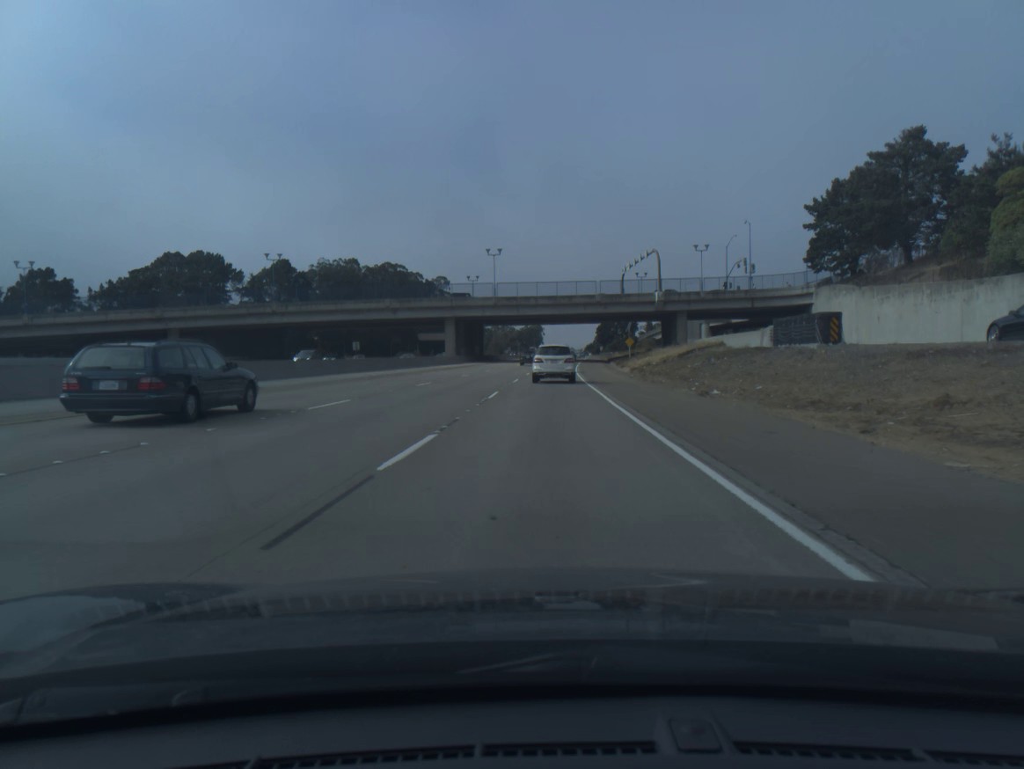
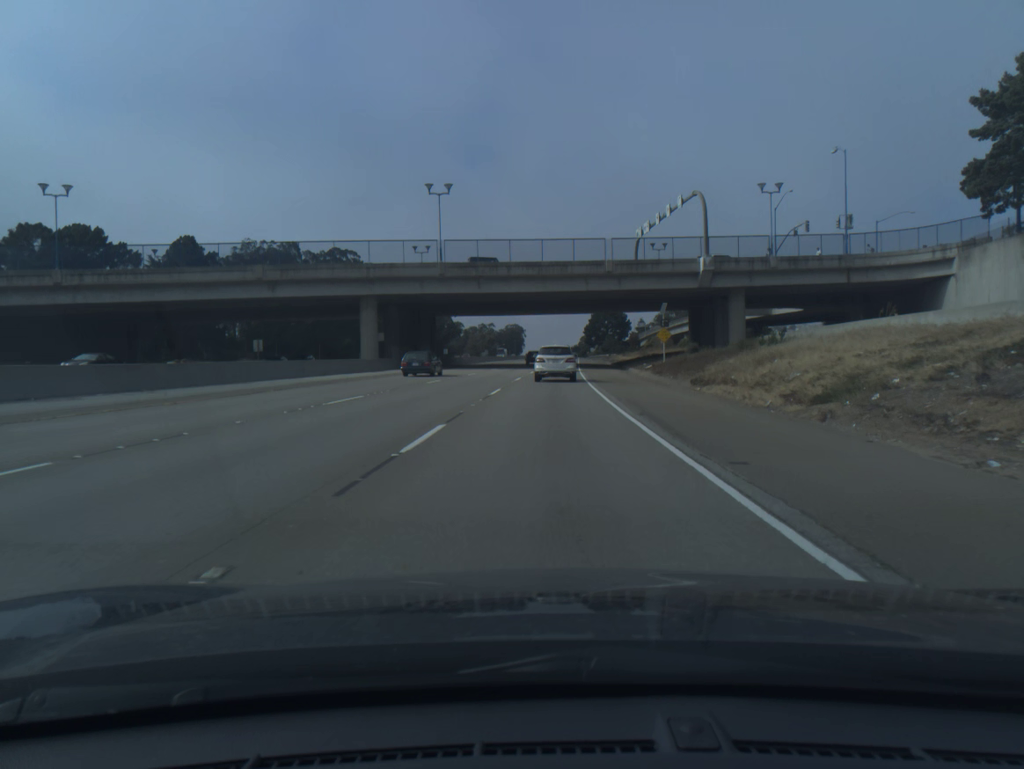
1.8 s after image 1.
(+0.6, +42.0) m; +1°
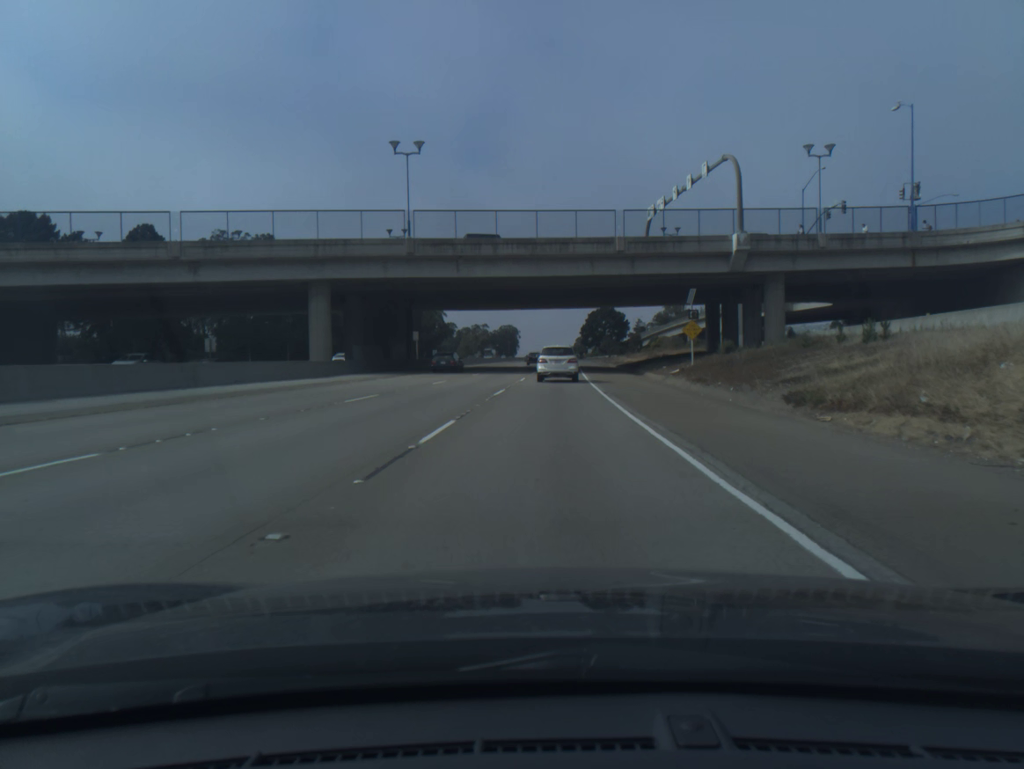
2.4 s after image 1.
(0.0, +13.8) m; 0°
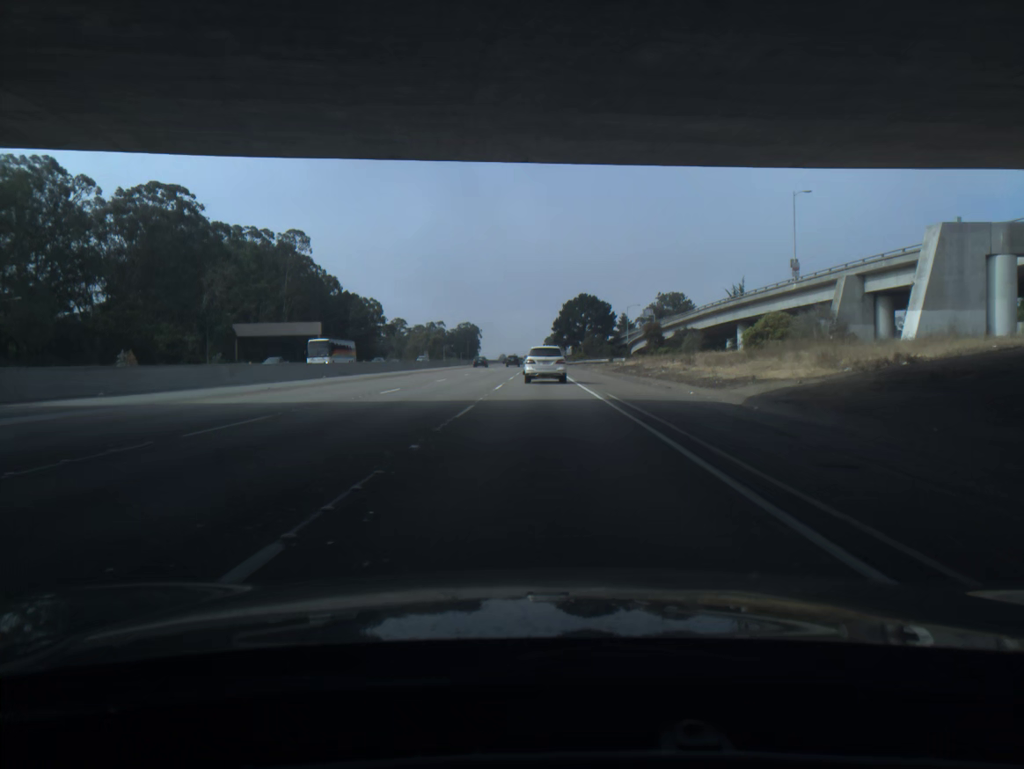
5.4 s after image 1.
(+1.6, +67.5) m; +2°
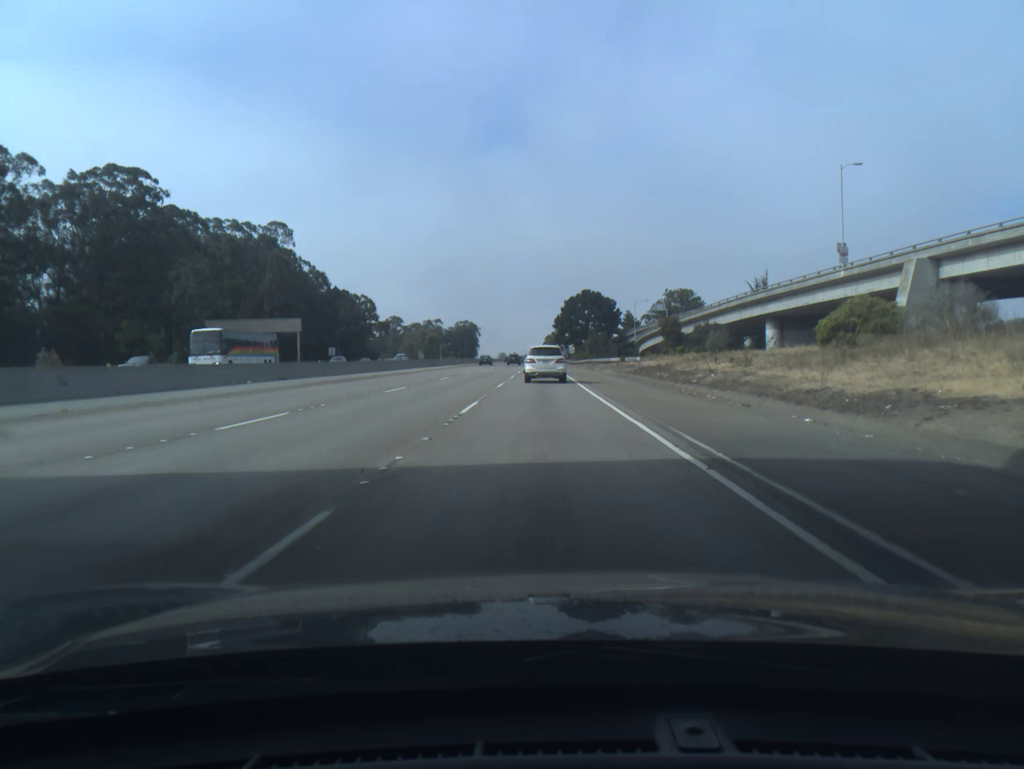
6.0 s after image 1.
(0.0, +13.1) m; 0°
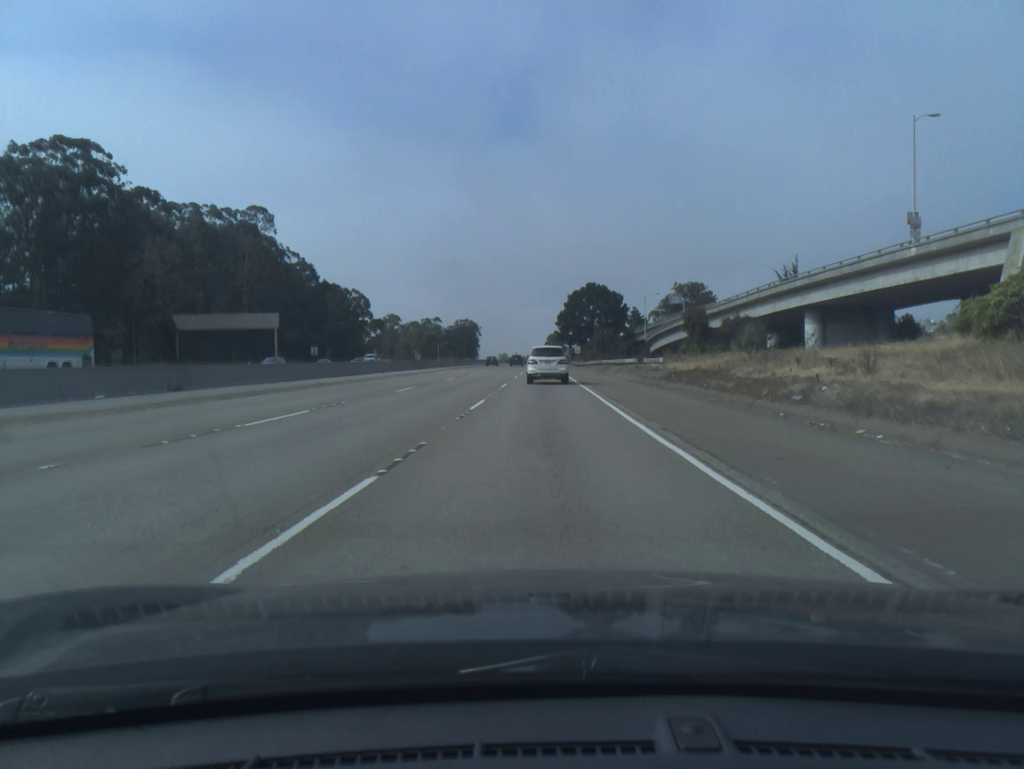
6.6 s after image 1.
(0.0, +12.9) m; 0°
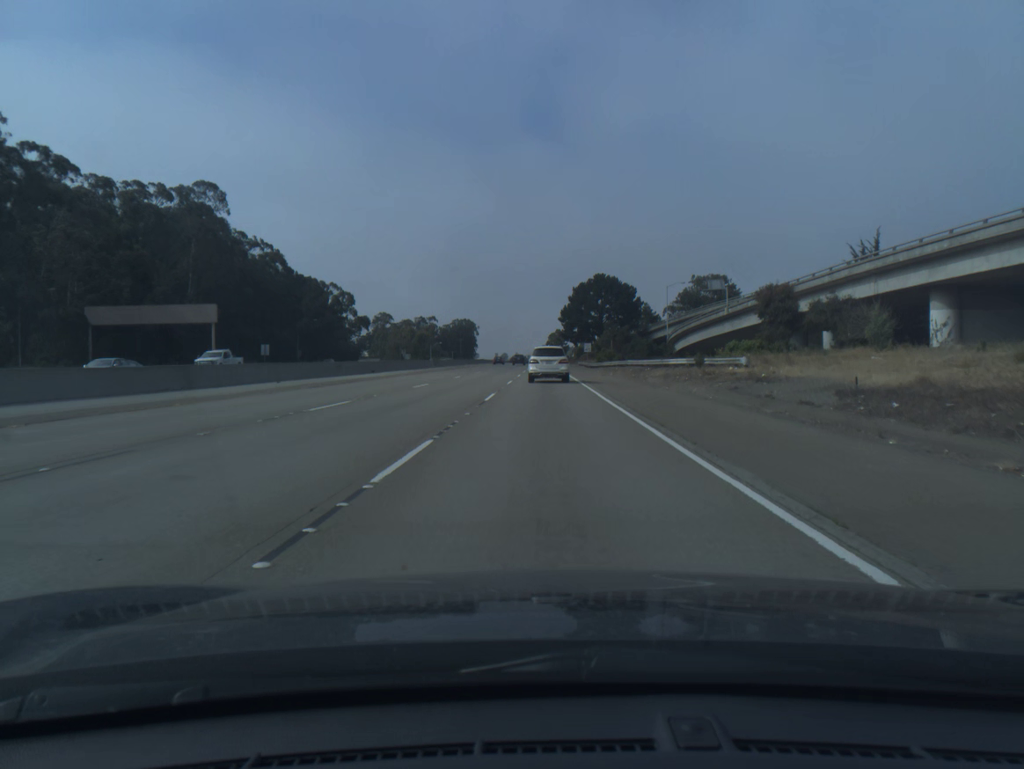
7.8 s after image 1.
(0.0, +25.5) m; 0°
